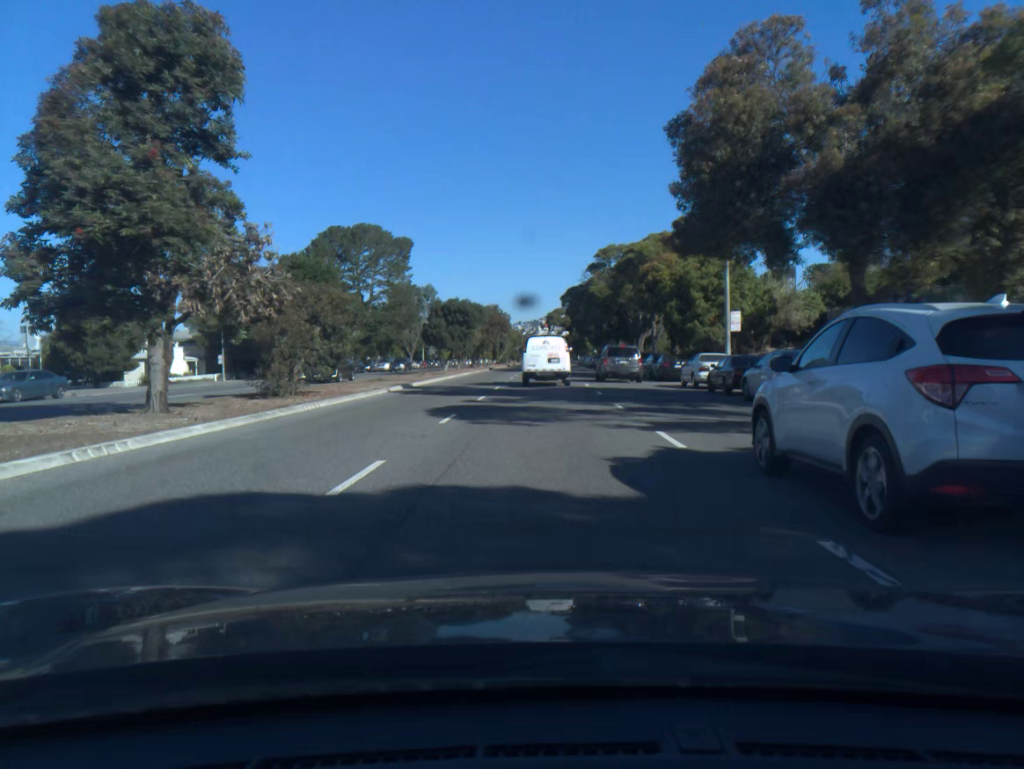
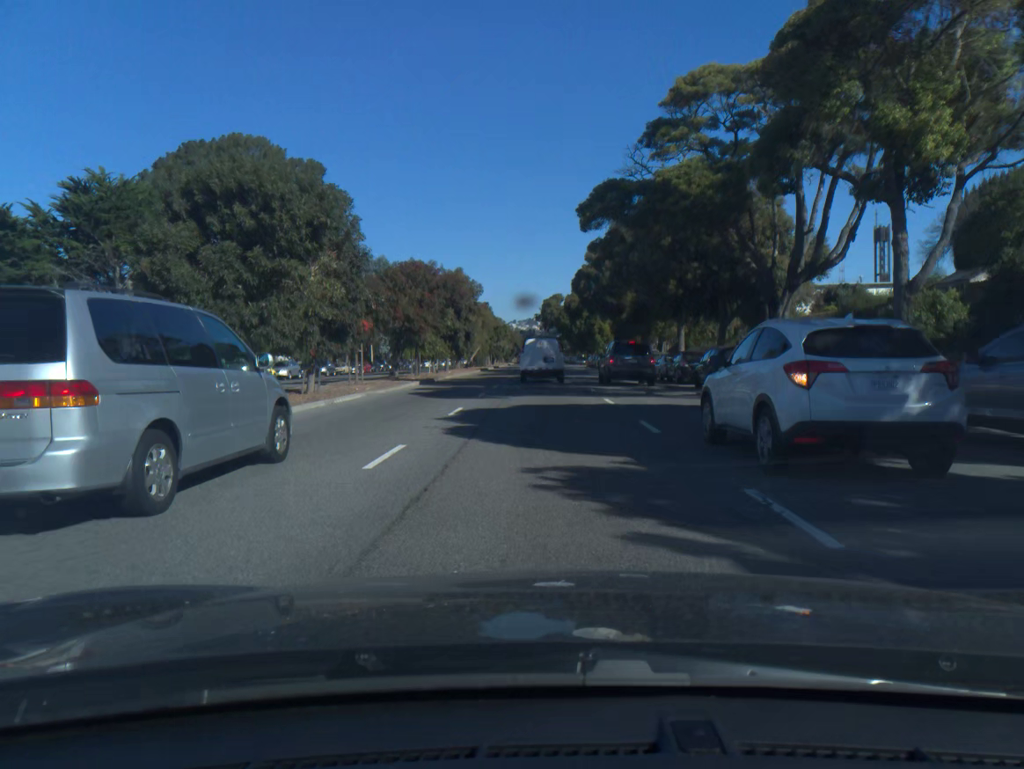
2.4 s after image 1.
(+0.2, +42.6) m; 0°
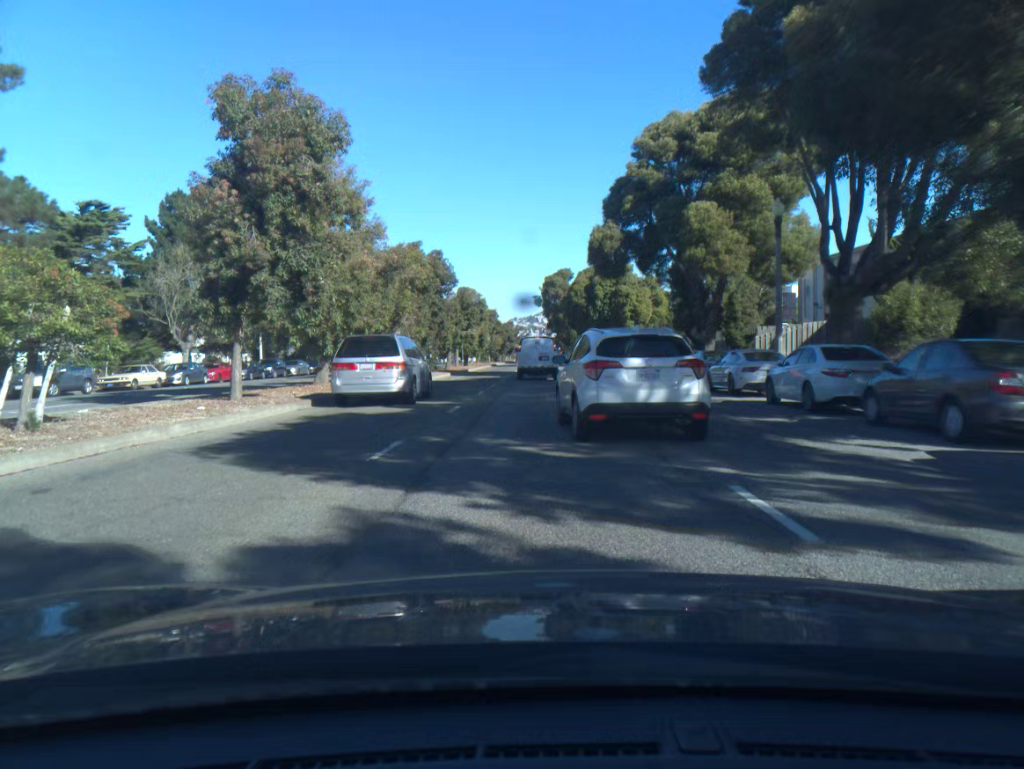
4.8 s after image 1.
(0.0, +44.1) m; 0°
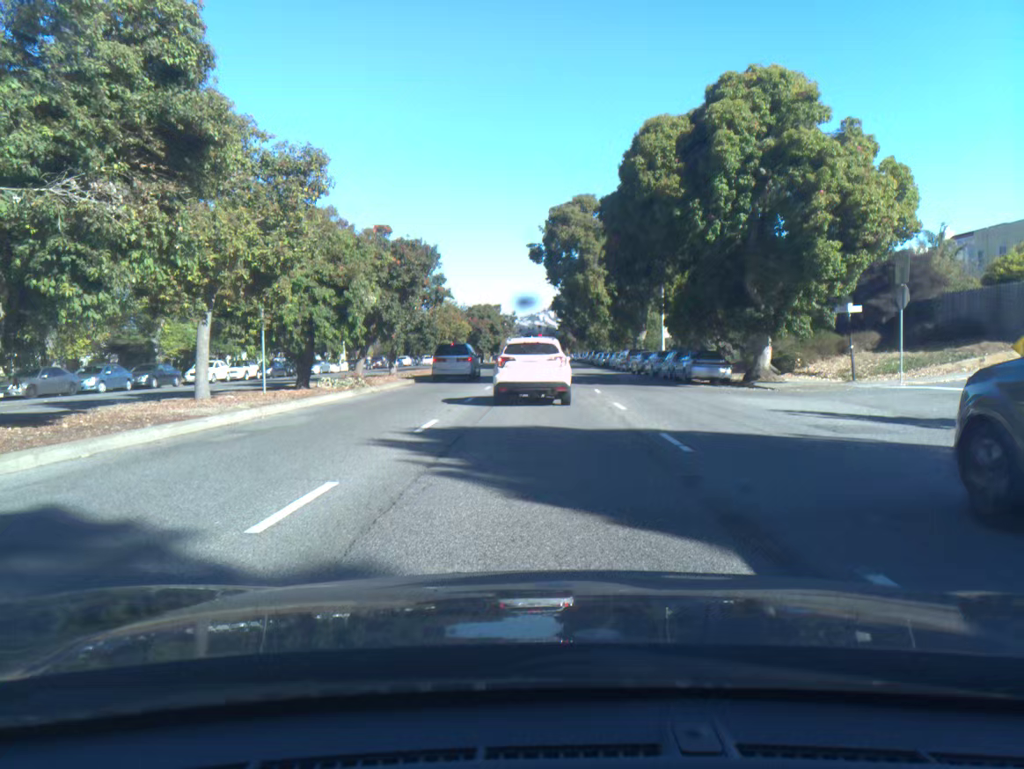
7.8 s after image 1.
(-0.1, +54.3) m; 0°
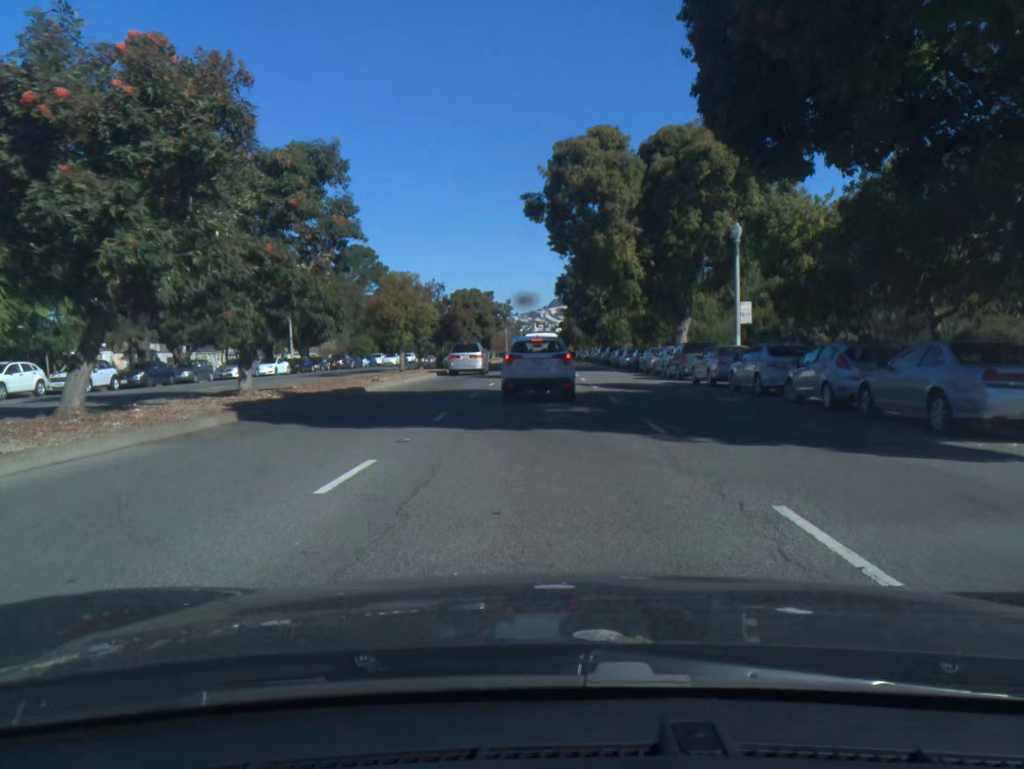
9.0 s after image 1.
(0.0, +20.3) m; 0°
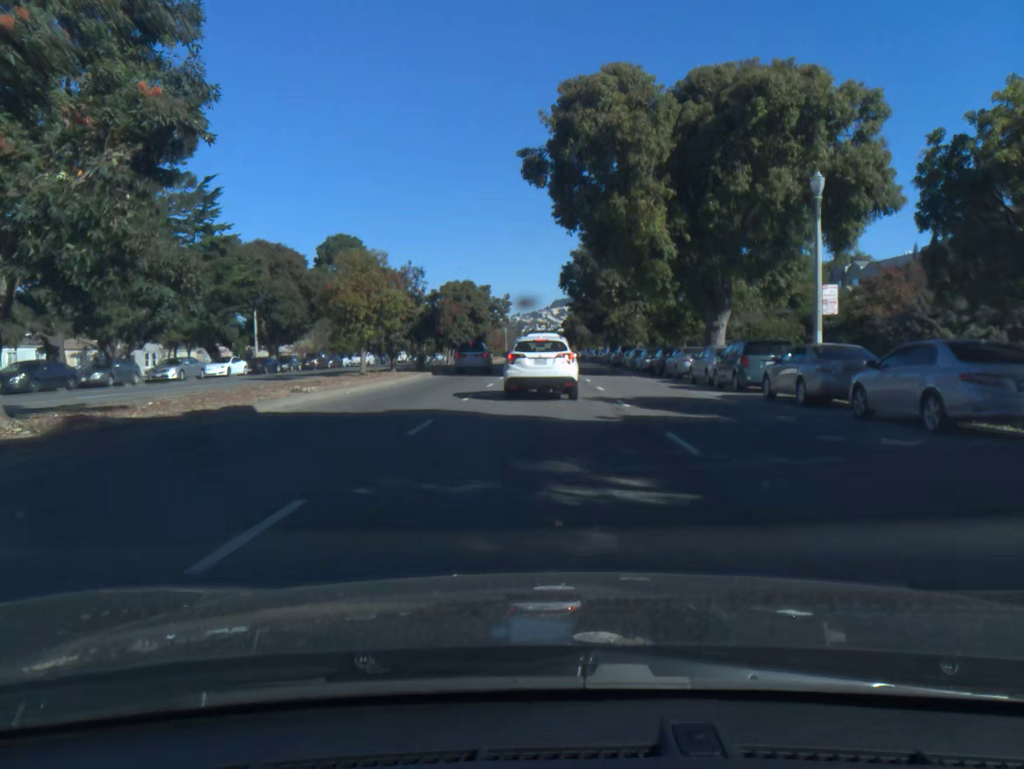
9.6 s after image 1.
(0.0, +9.6) m; 0°
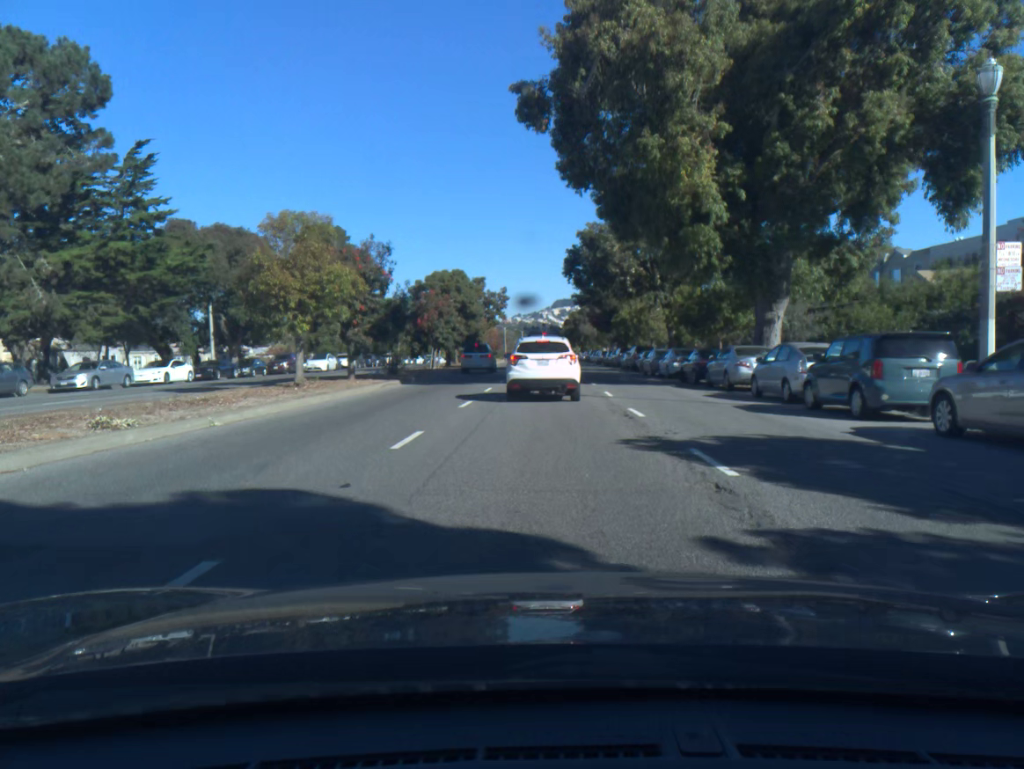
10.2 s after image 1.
(0.0, +9.1) m; 0°
